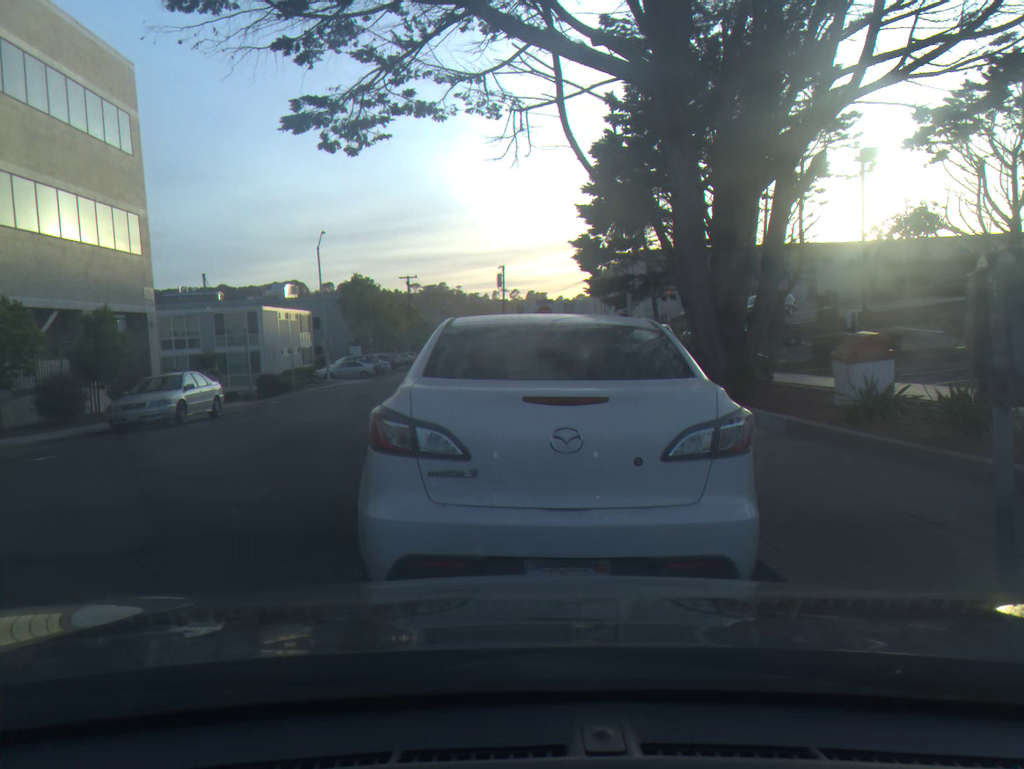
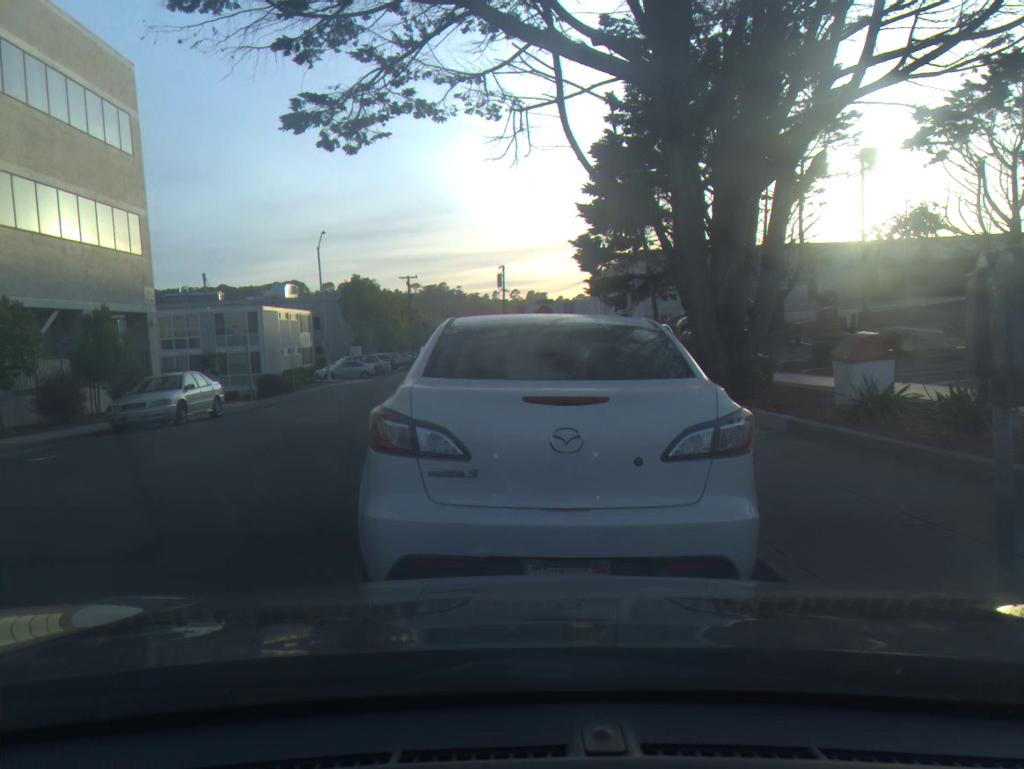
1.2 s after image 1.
(0.0, 0.0) m; 0°
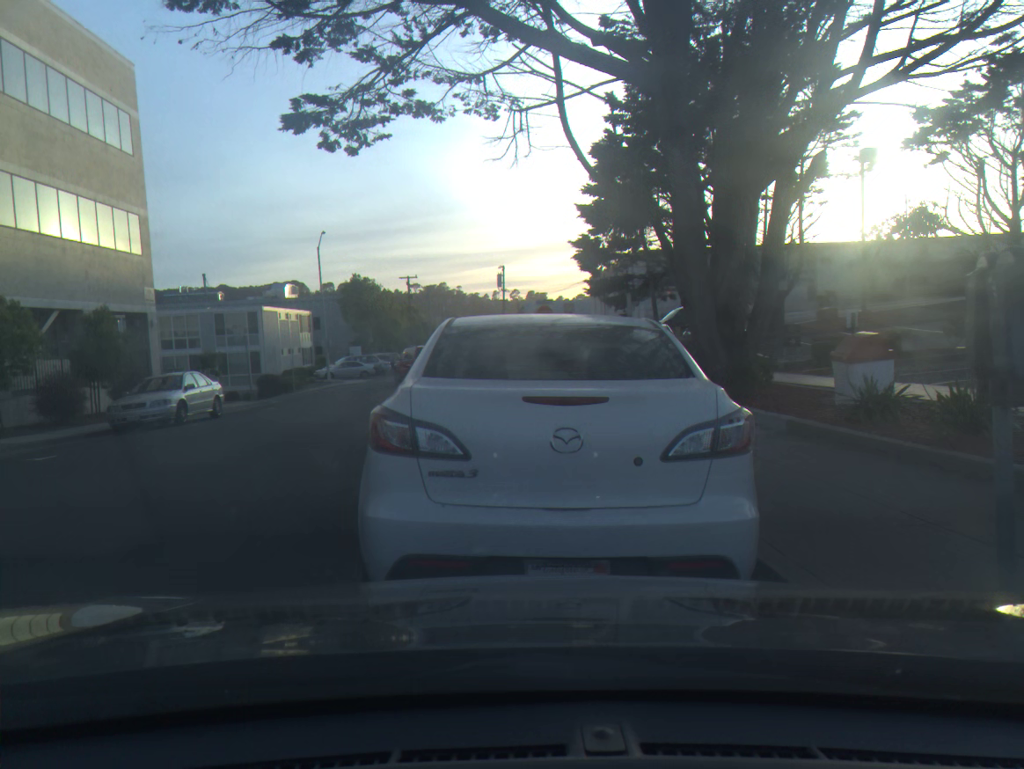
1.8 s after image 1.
(0.0, 0.0) m; 0°
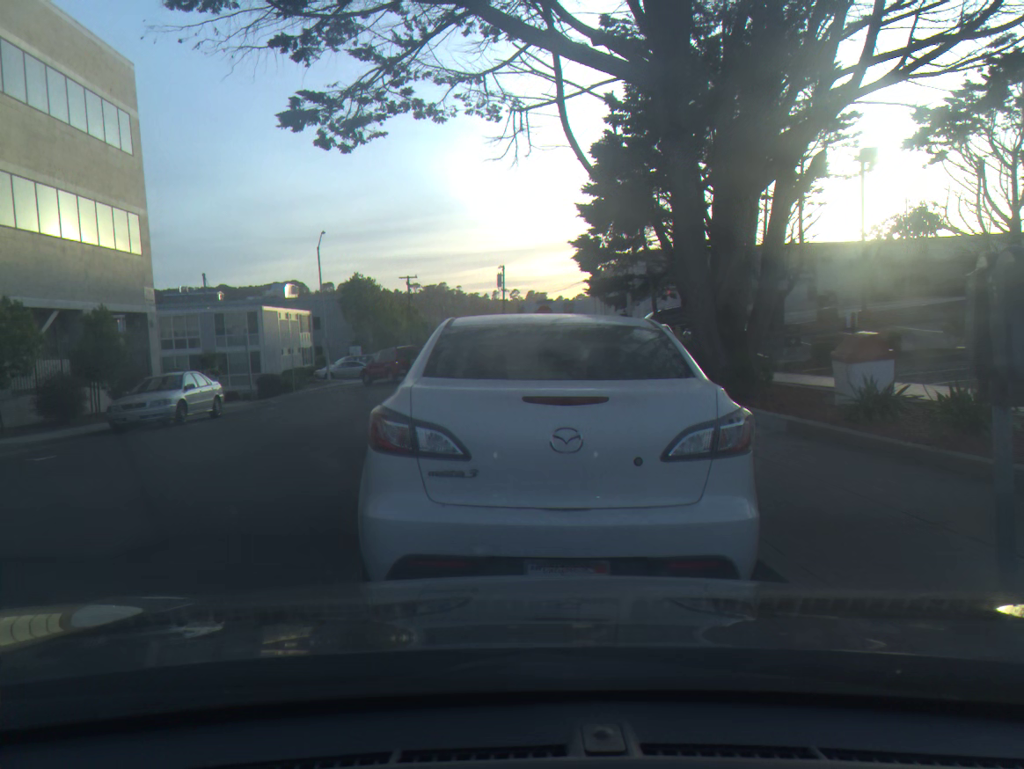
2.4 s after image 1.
(0.0, 0.0) m; 0°
